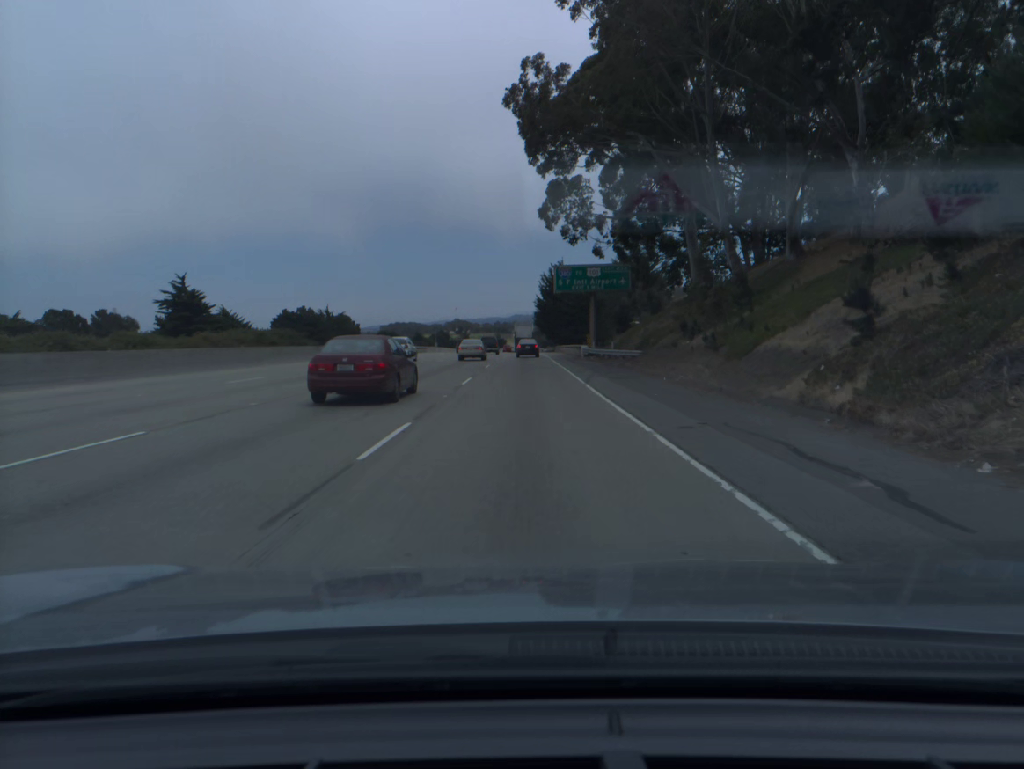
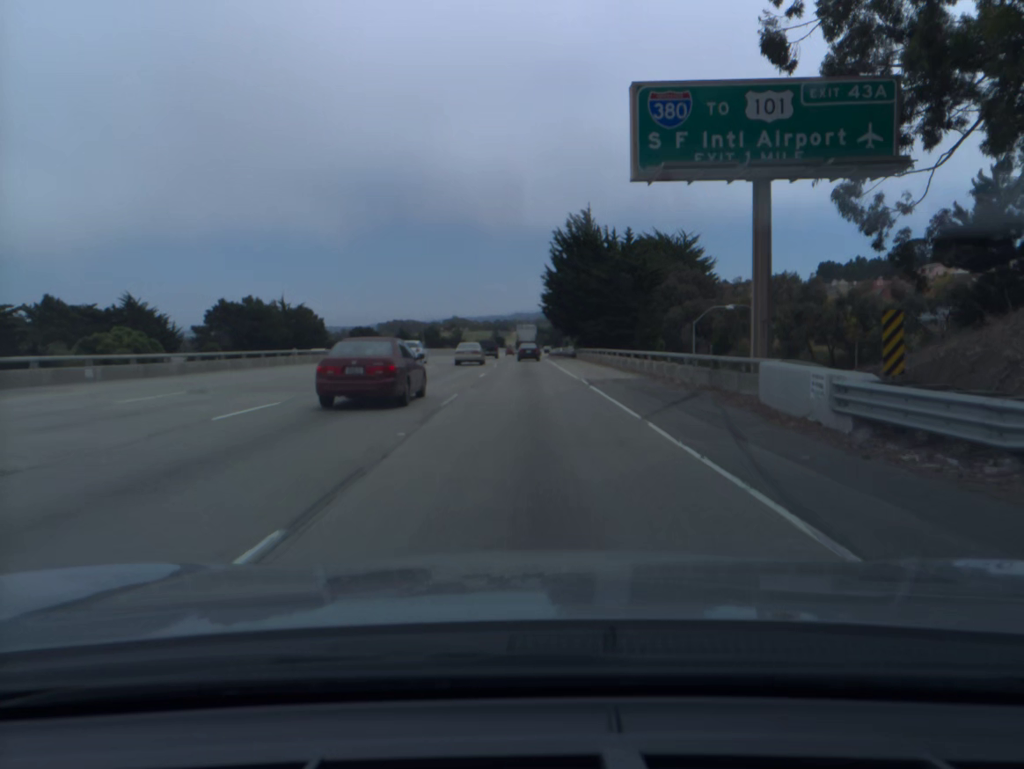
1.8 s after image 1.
(0.0, +50.8) m; 0°
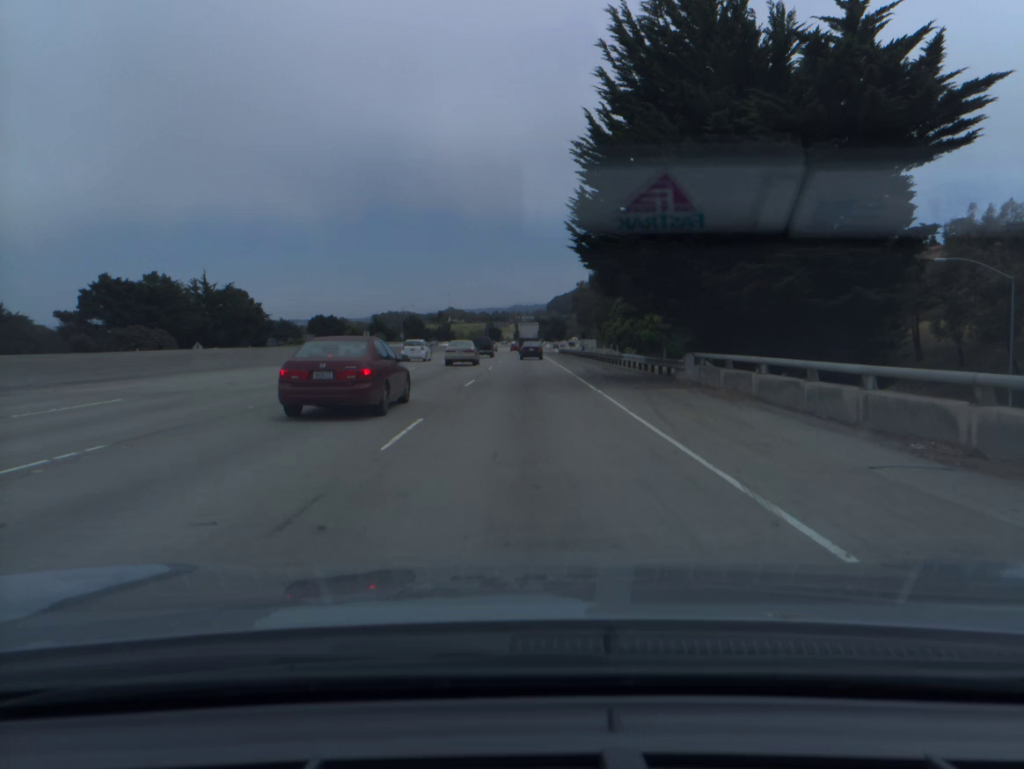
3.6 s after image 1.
(+0.1, +51.0) m; 0°
